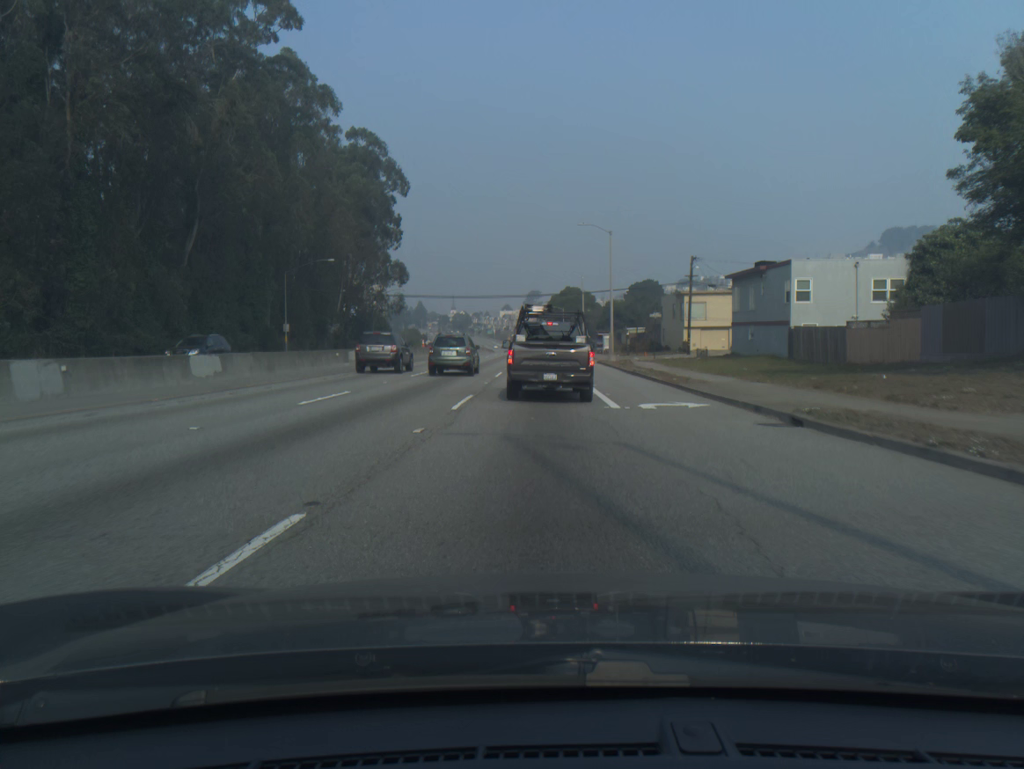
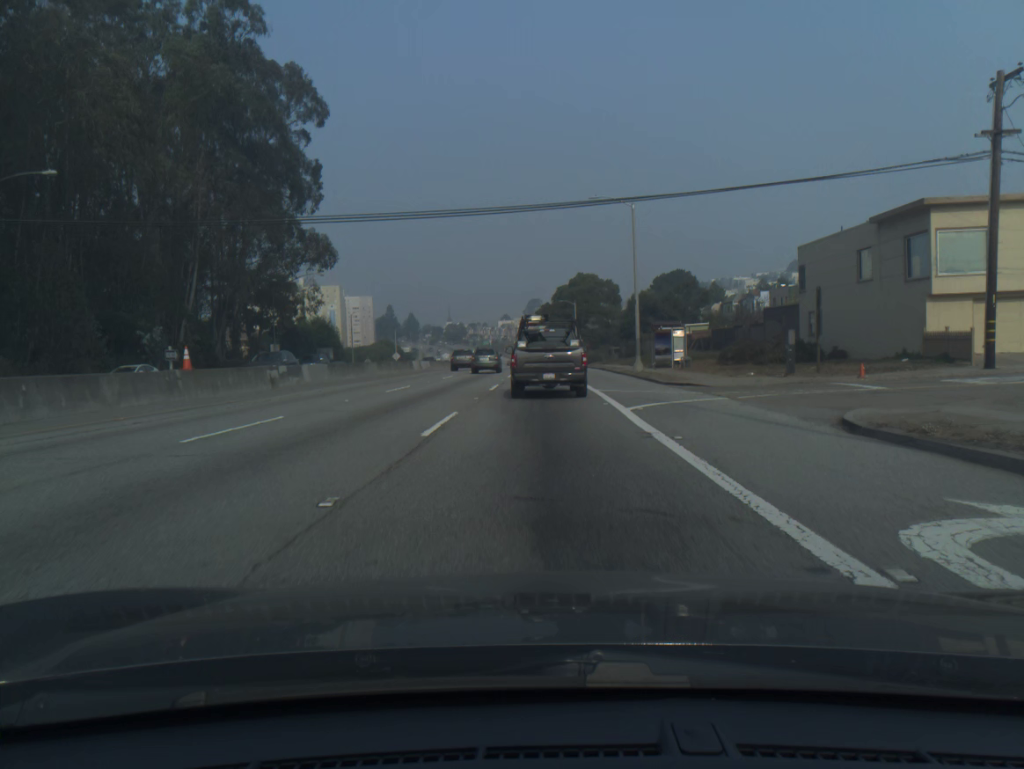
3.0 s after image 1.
(-0.3, +49.8) m; 0°
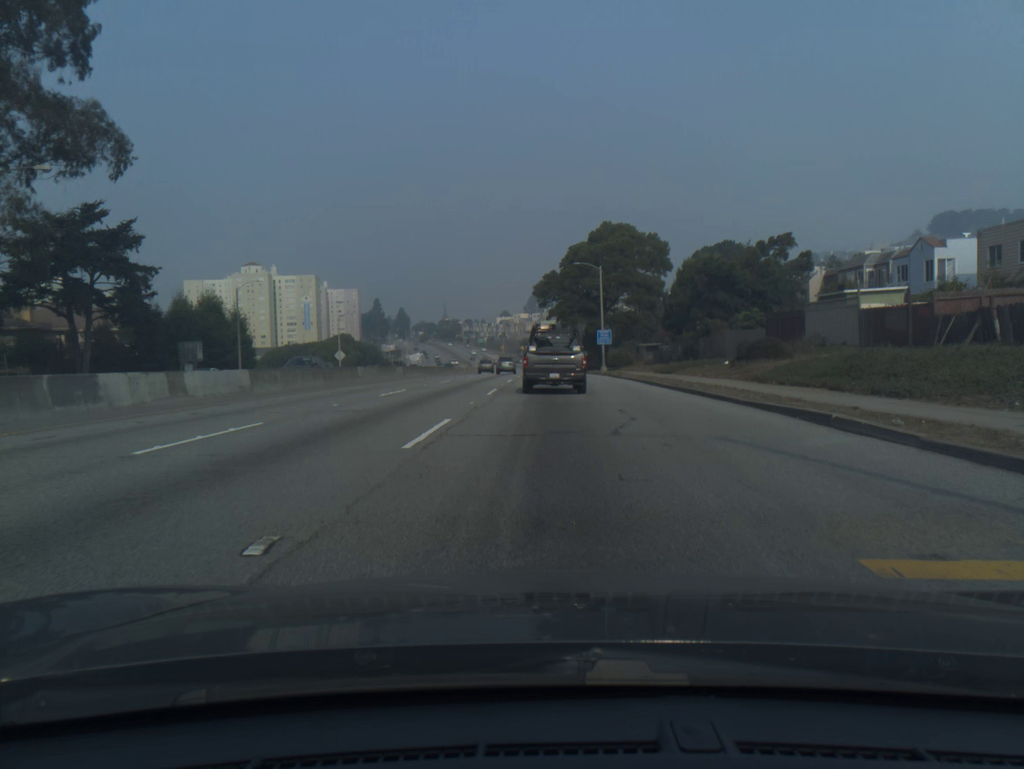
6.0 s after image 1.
(0.0, +45.7) m; 0°
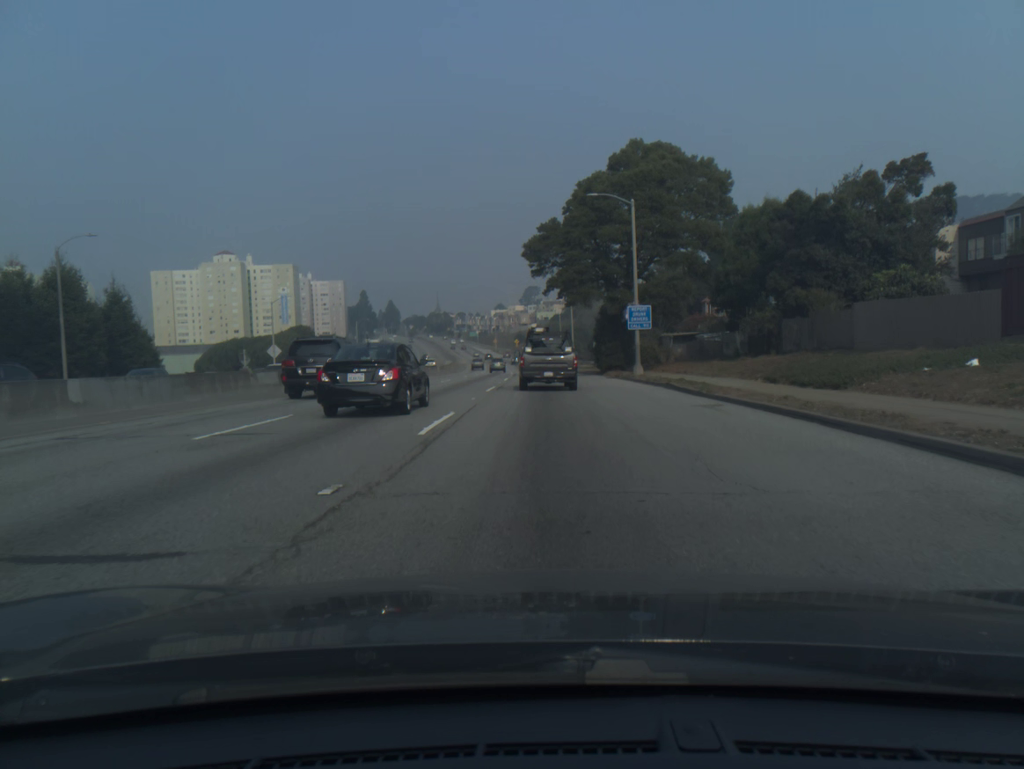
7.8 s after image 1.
(+0.1, +27.1) m; 0°
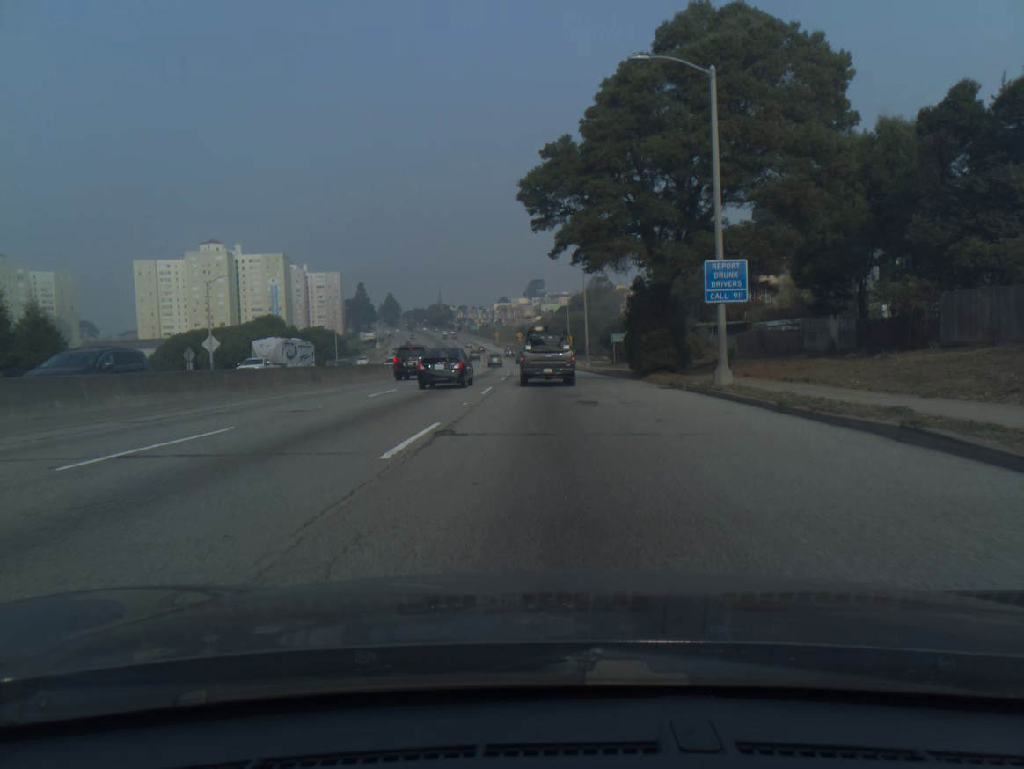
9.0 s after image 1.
(-0.1, +18.2) m; 0°
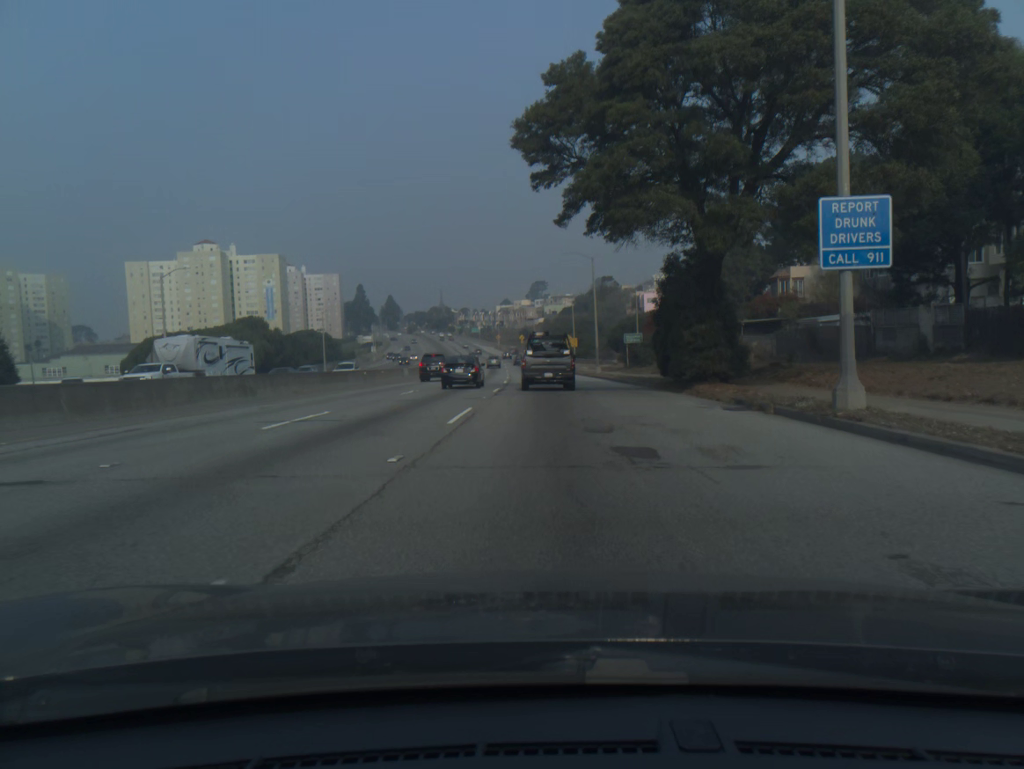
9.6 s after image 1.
(0.0, +9.2) m; 0°
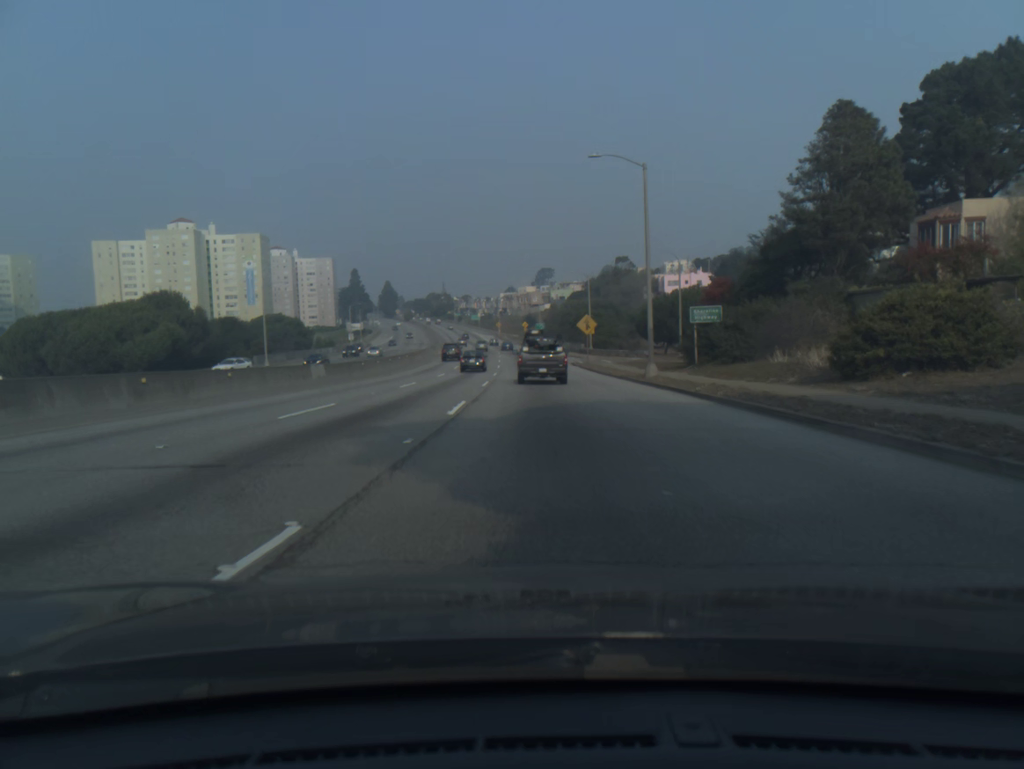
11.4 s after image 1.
(-0.1, +27.7) m; -1°
